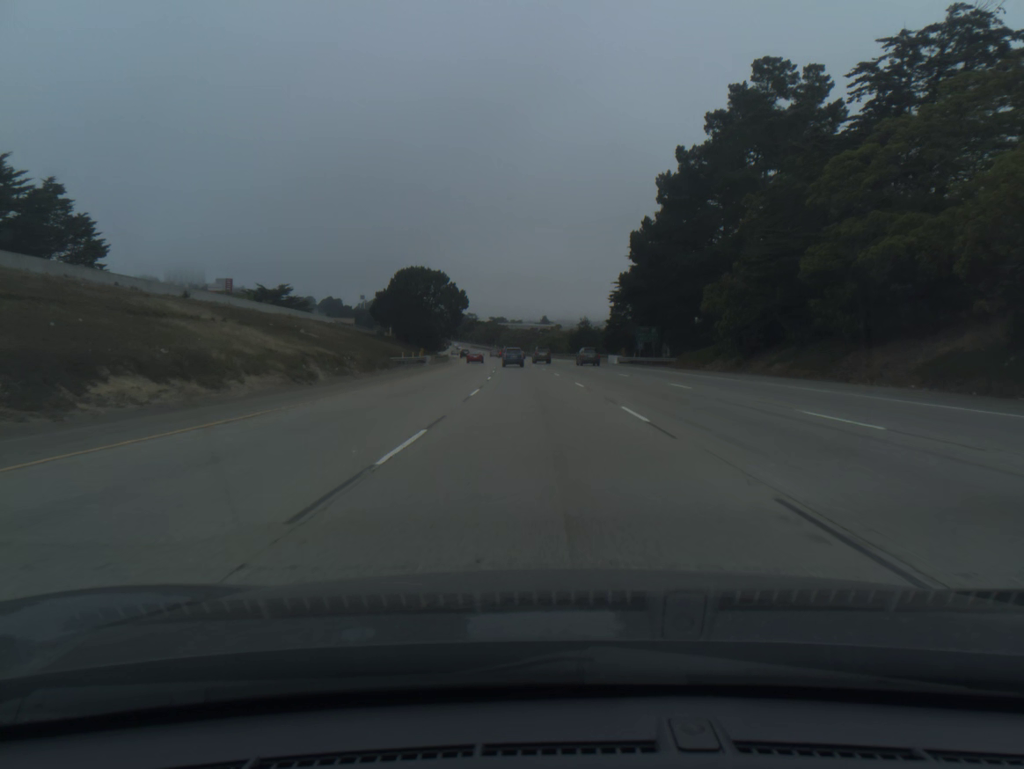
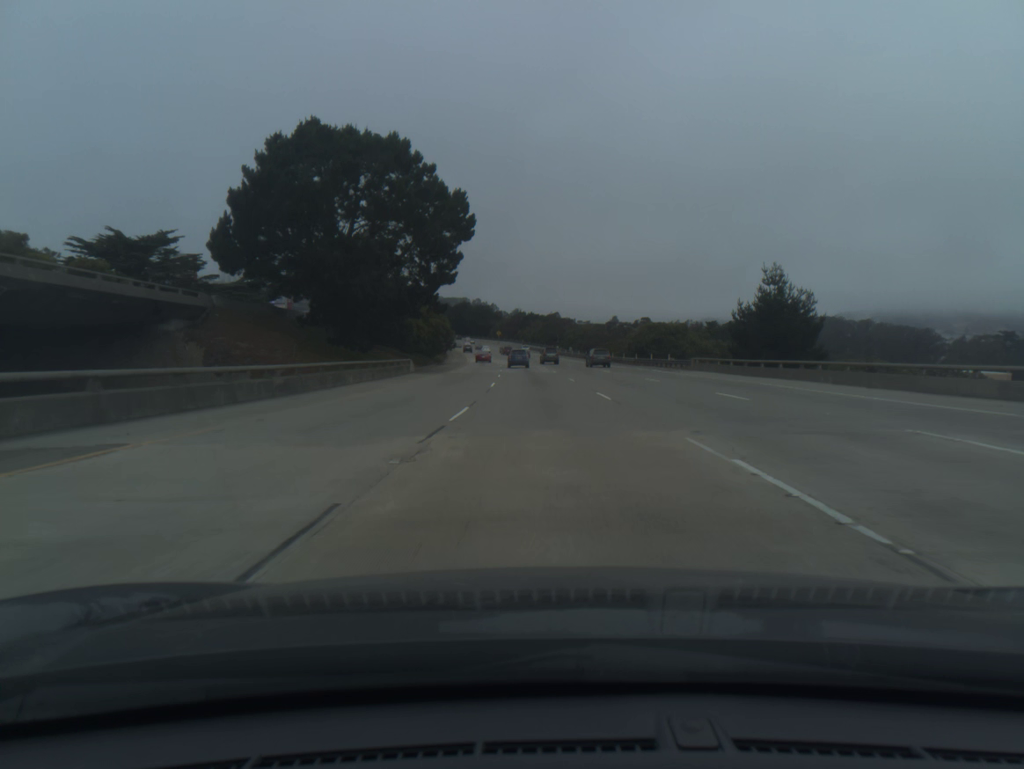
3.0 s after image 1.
(-3.9, +94.1) m; -5°
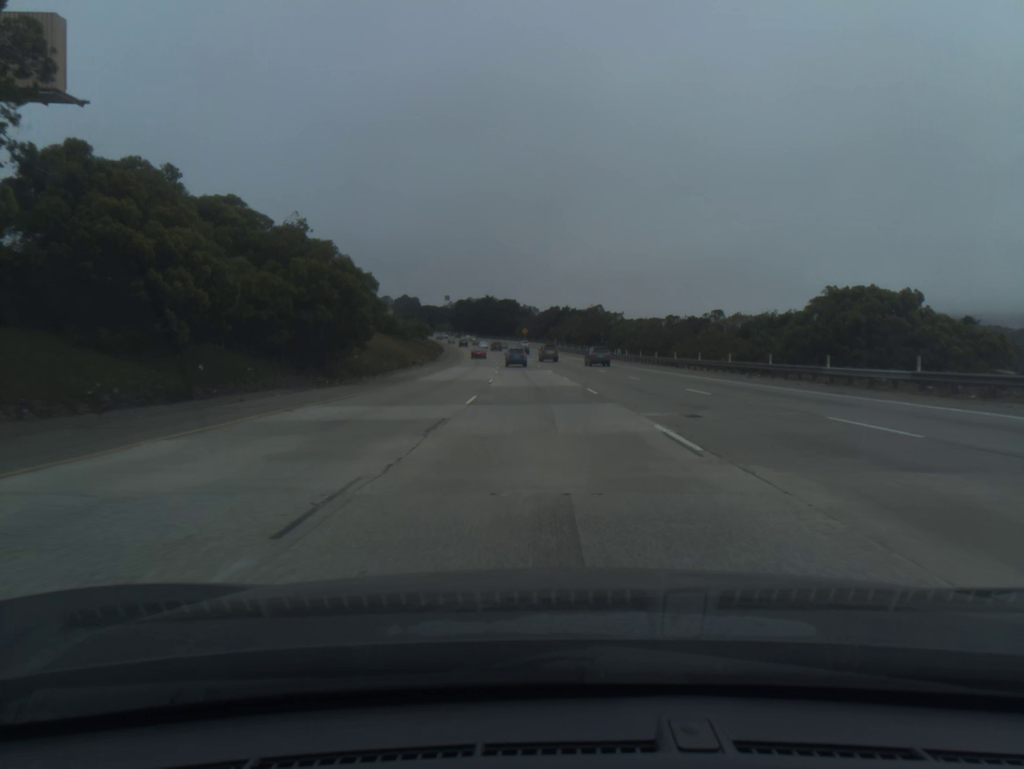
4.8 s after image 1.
(-1.0, +56.7) m; -2°
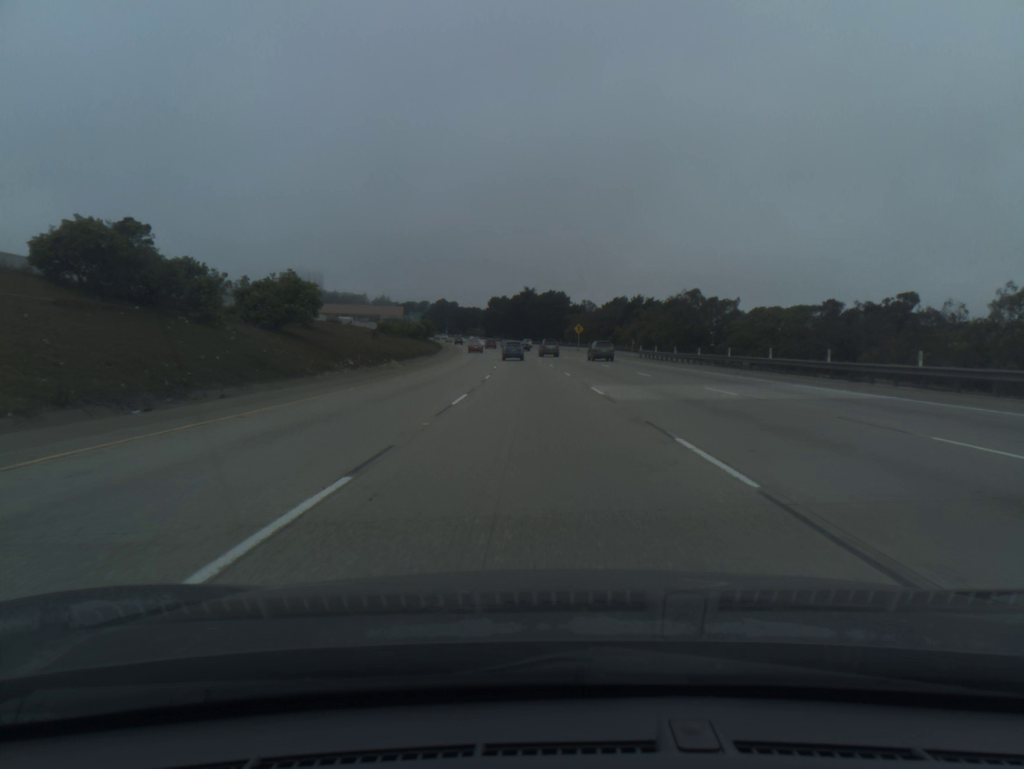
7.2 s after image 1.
(-2.4, +75.7) m; -4°
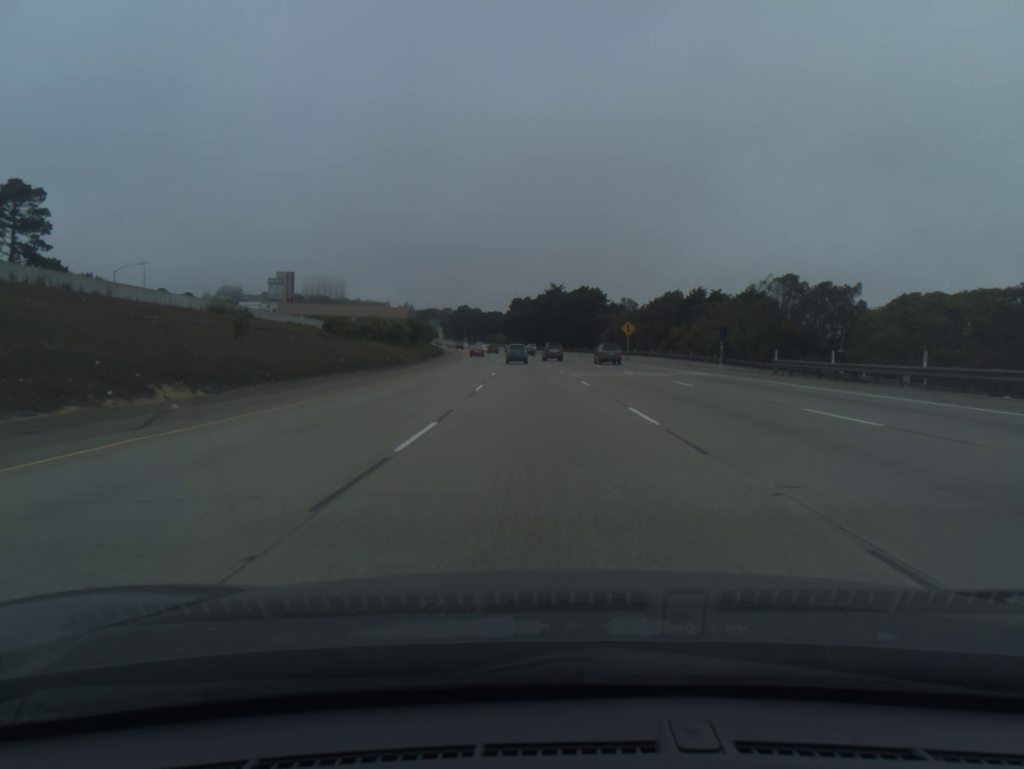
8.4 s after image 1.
(-0.7, +37.8) m; -2°
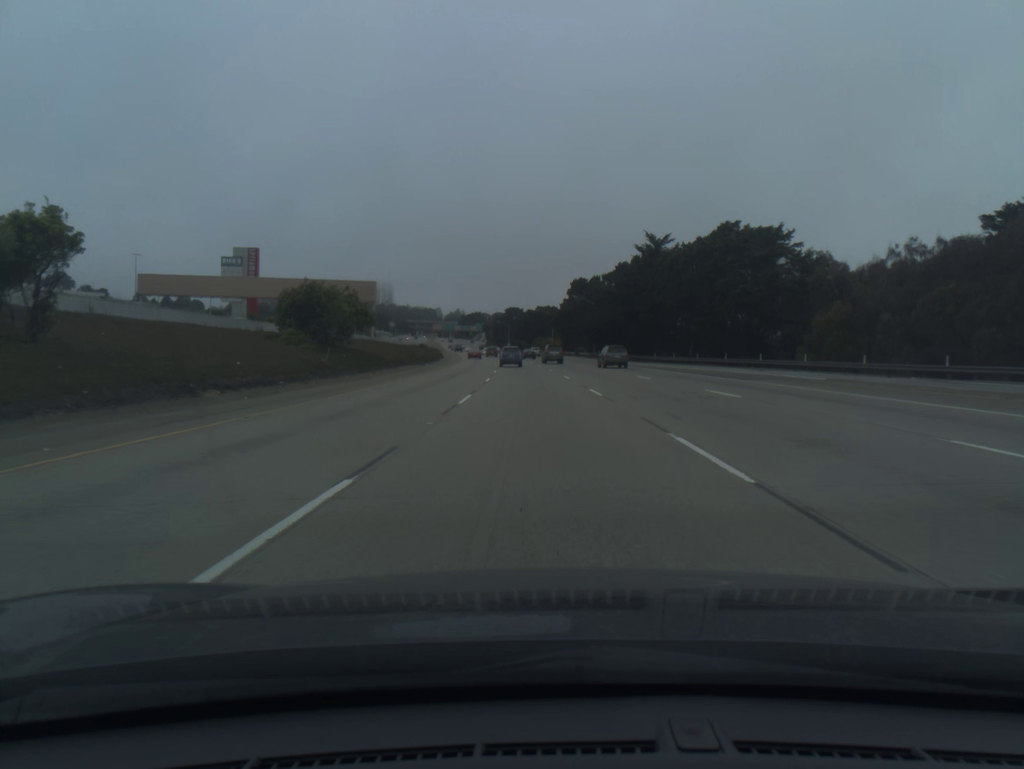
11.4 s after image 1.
(-3.4, +93.2) m; -4°
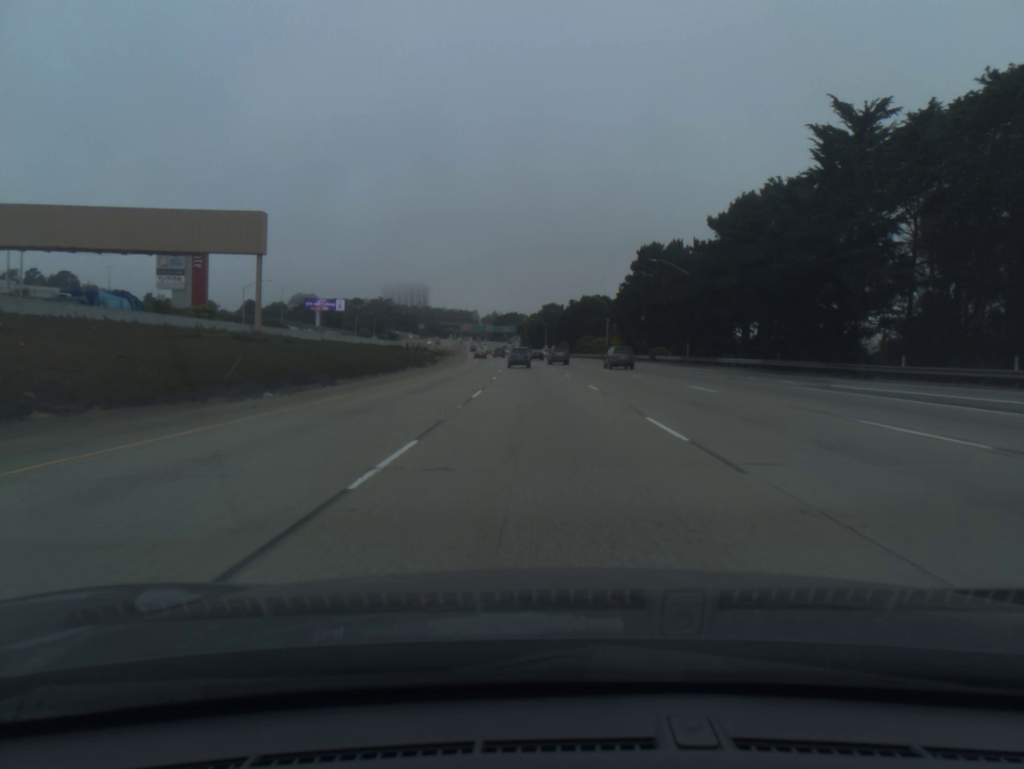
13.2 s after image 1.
(-1.4, +55.1) m; -3°
